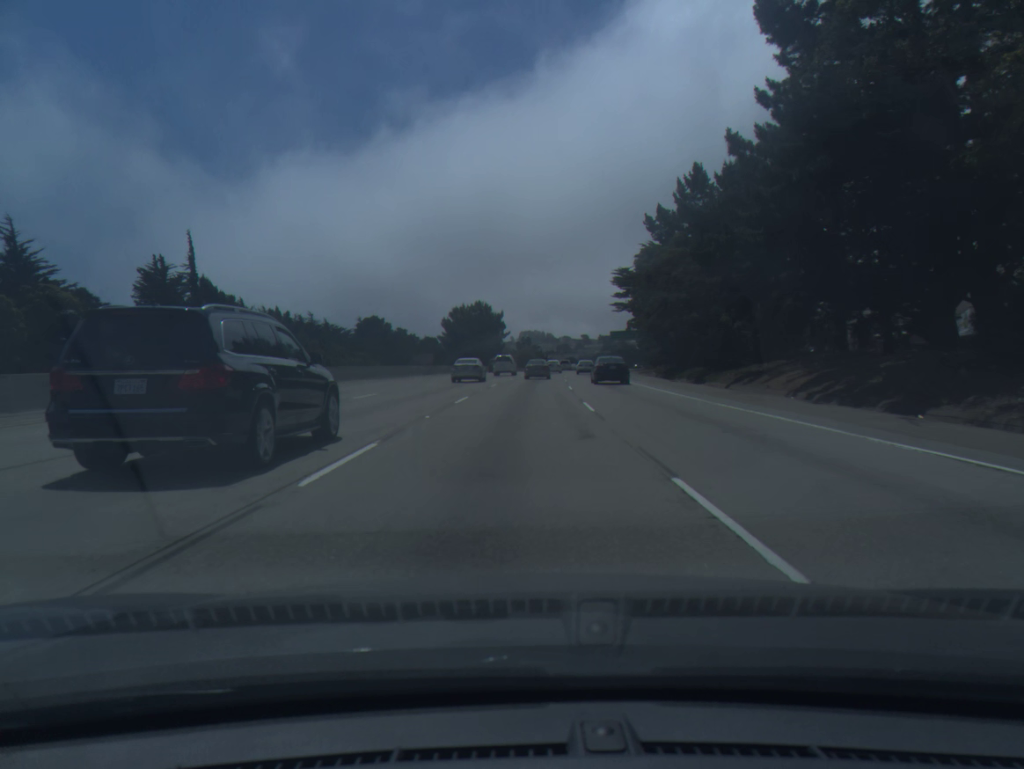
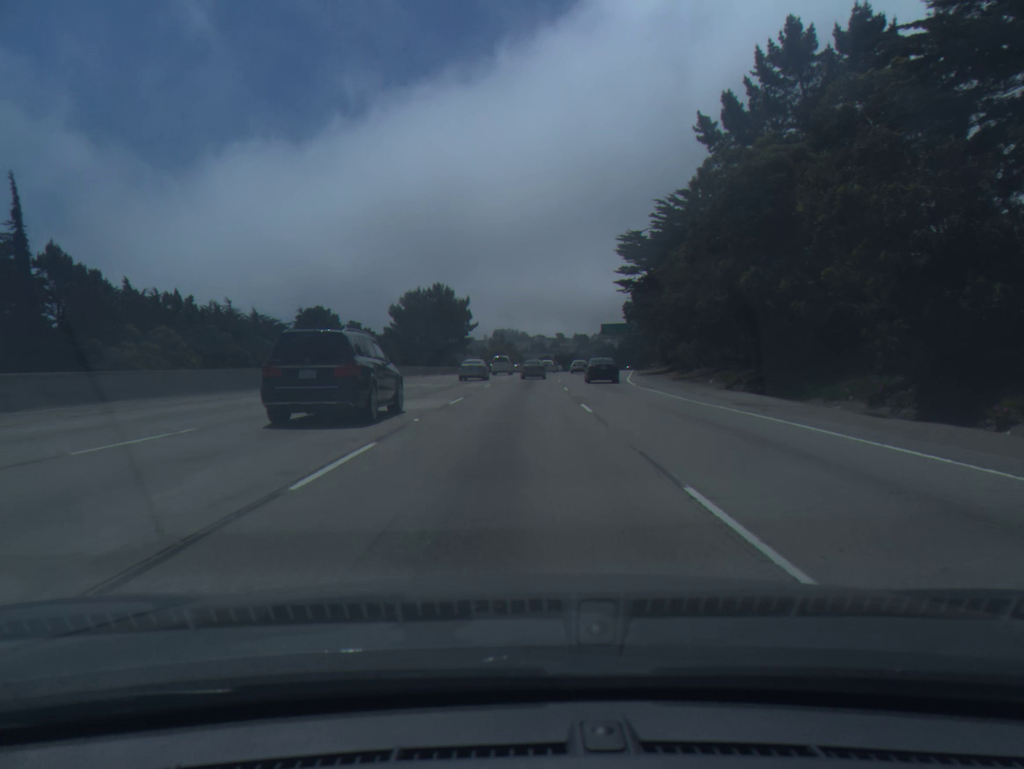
(+0.5, +29.6) m; +2°
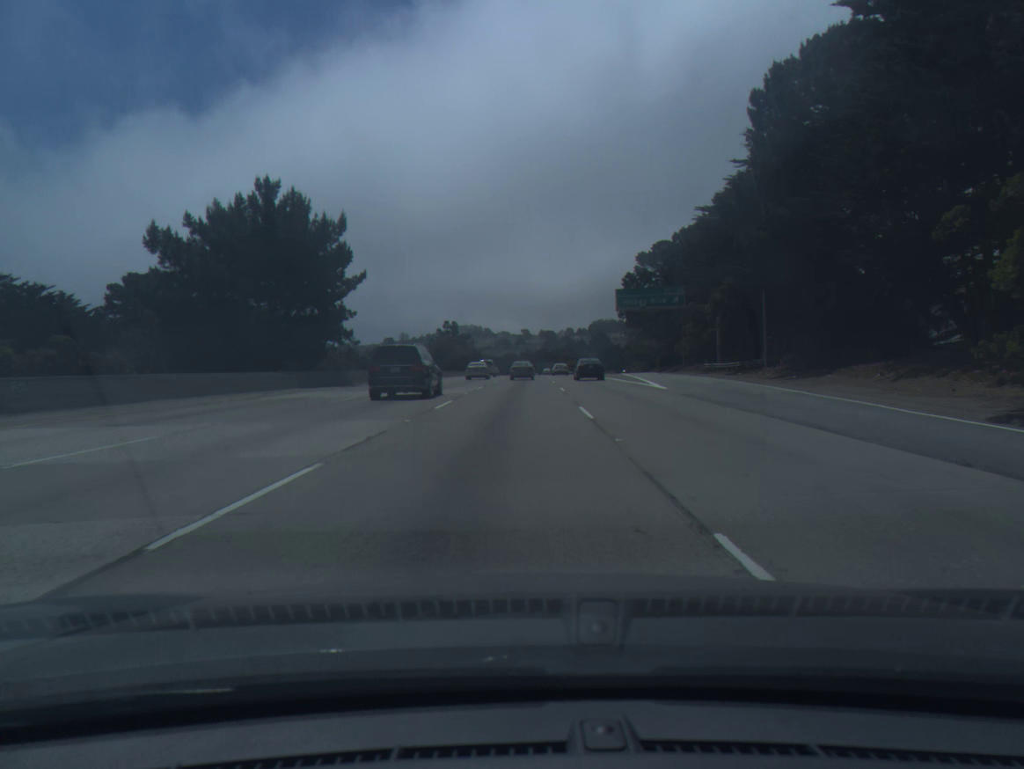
(+1.6, +60.7) m; +3°
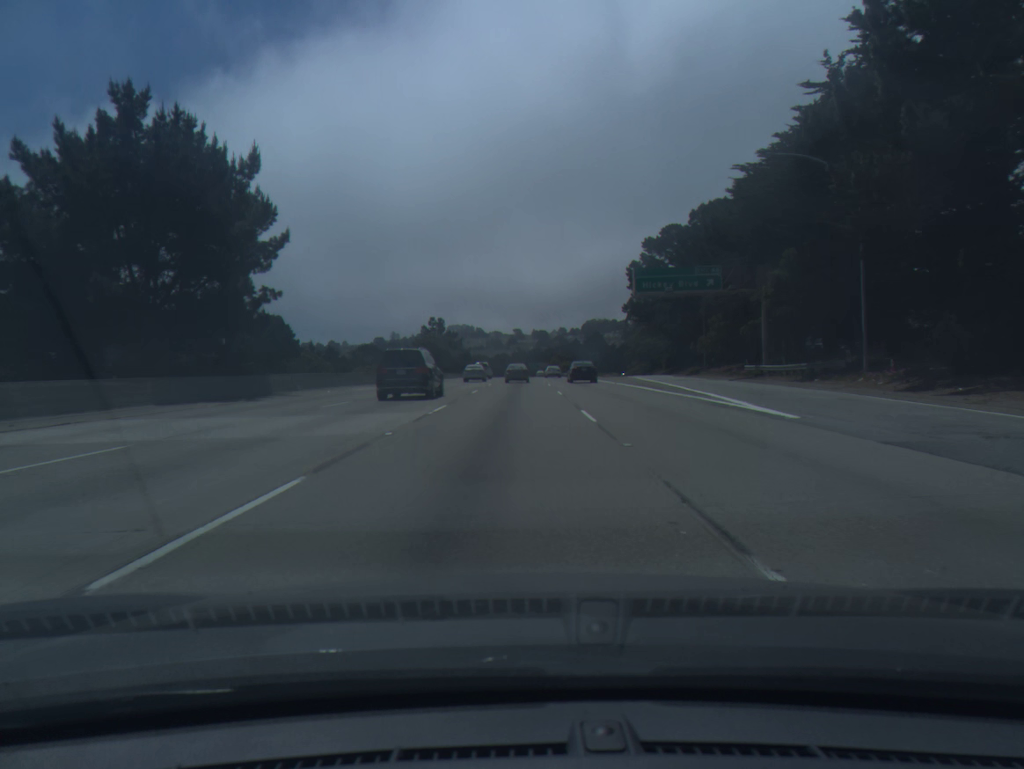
(+0.1, +15.5) m; +1°
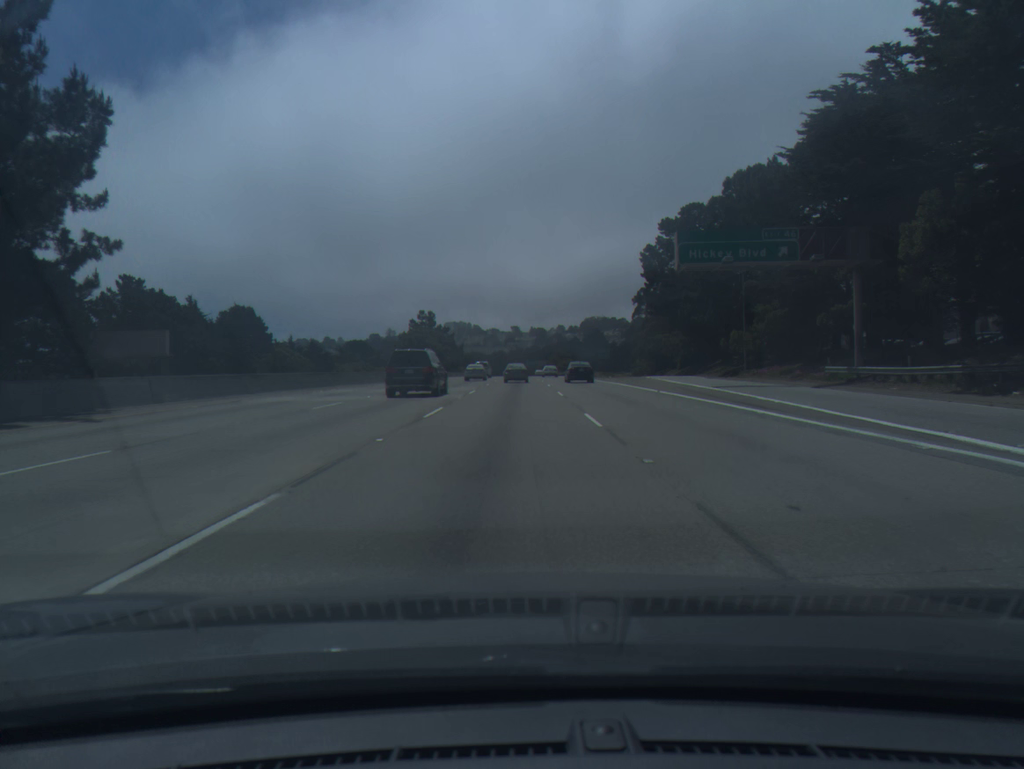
(0.0, +15.7) m; 0°
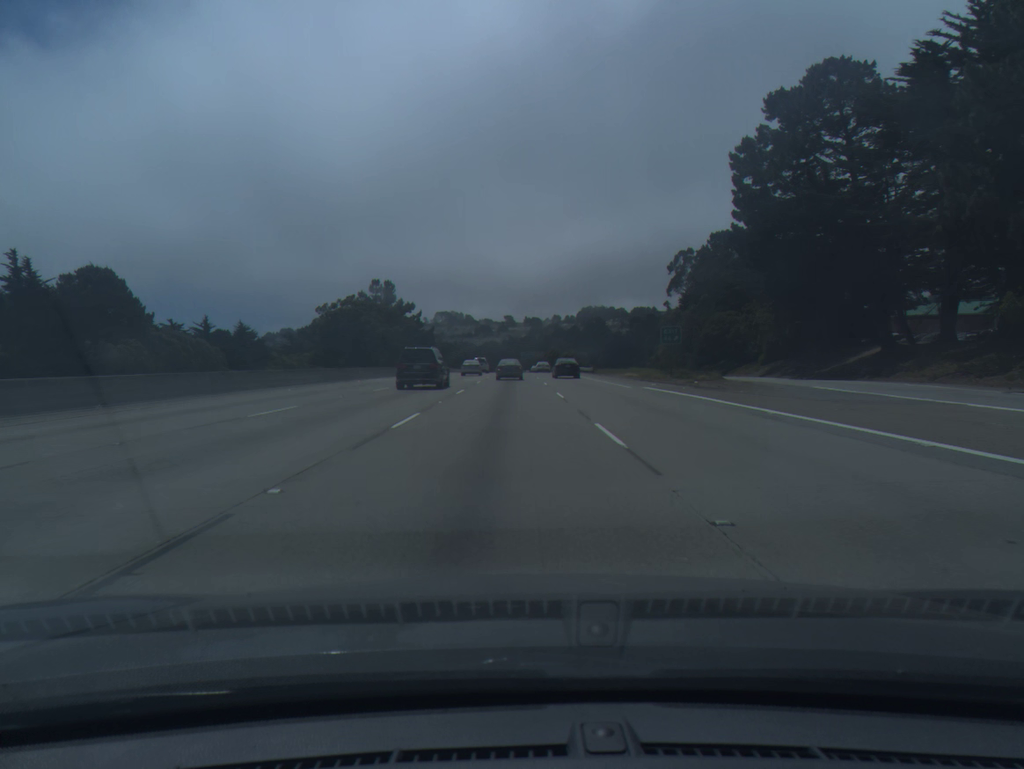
(+0.2, +47.9) m; 0°
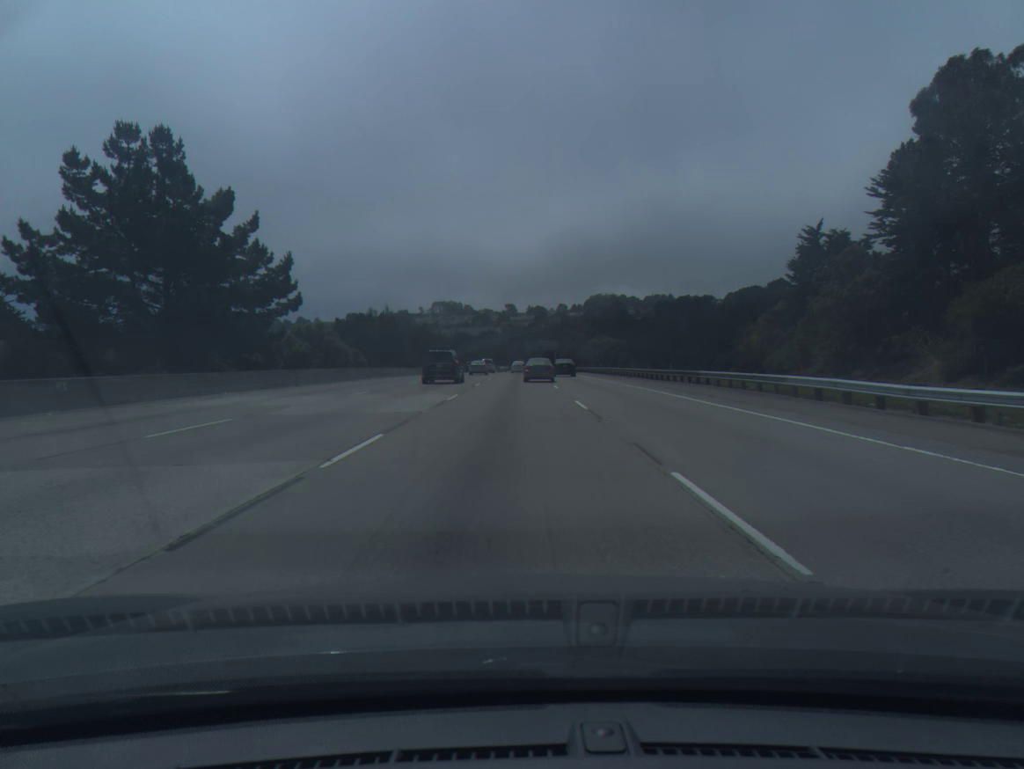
(-0.4, +79.1) m; 0°
